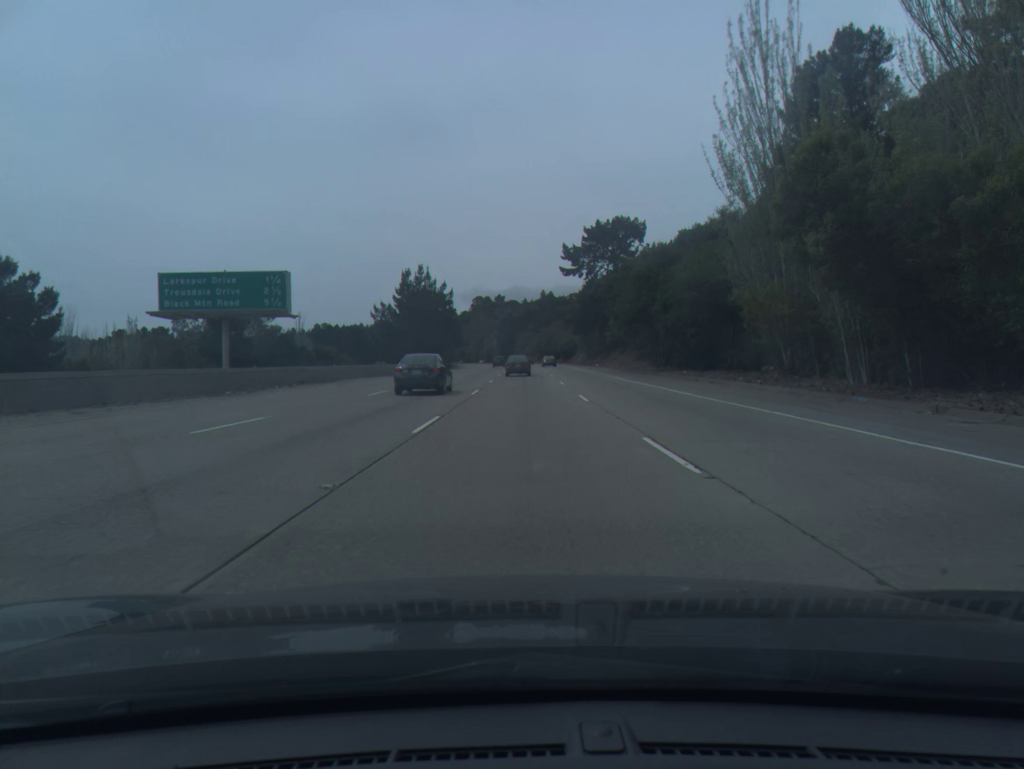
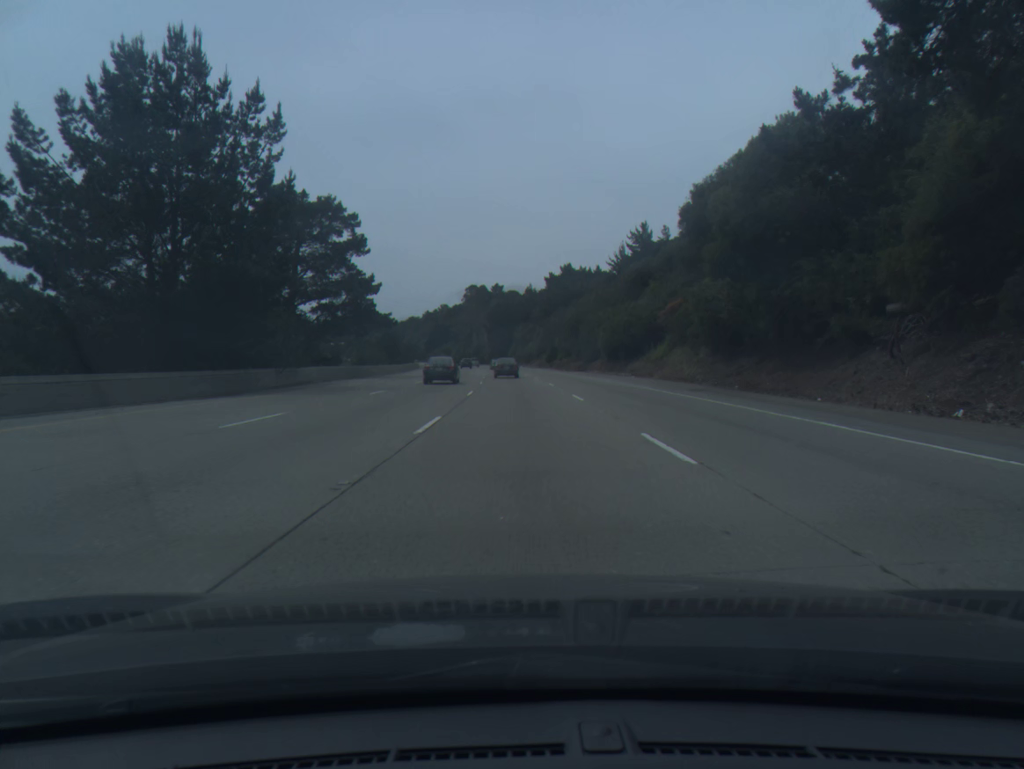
(+0.6, +87.6) m; 0°
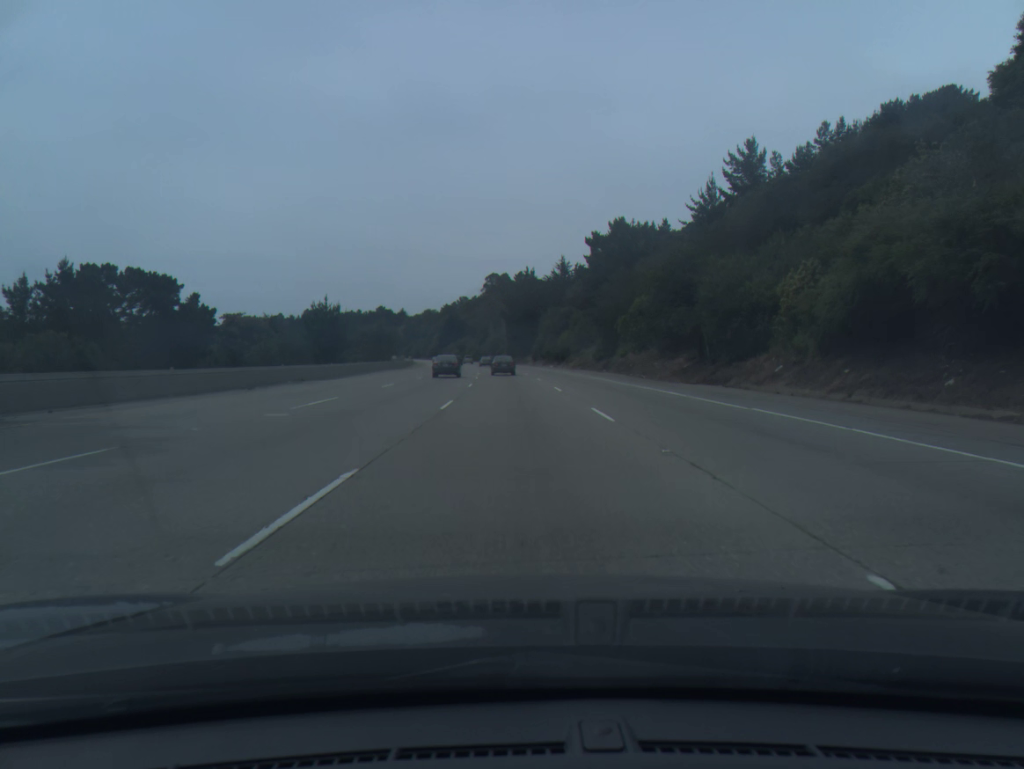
(-0.5, +52.3) m; -2°
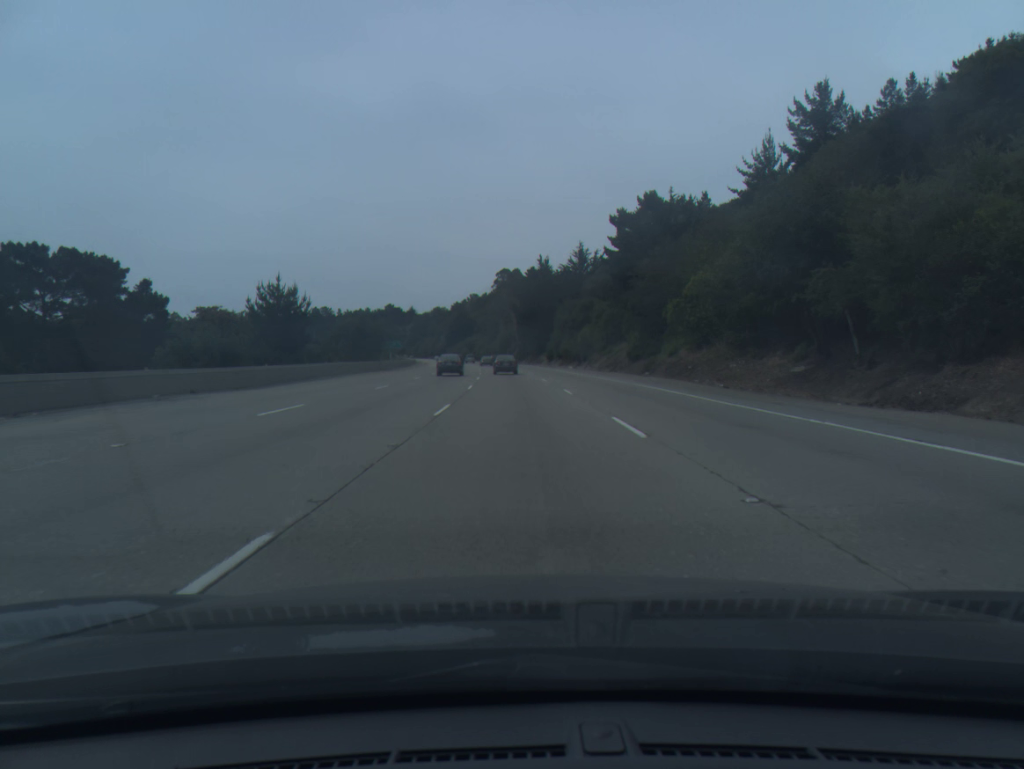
(-0.1, +17.5) m; -1°
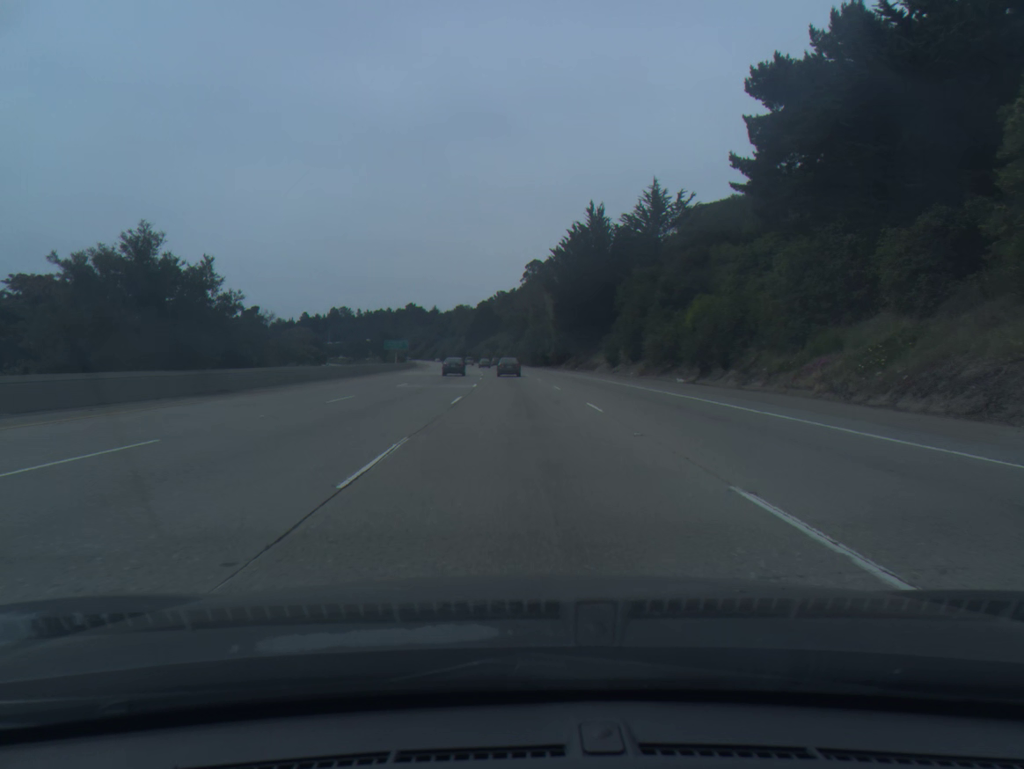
(-1.0, +52.5) m; -2°
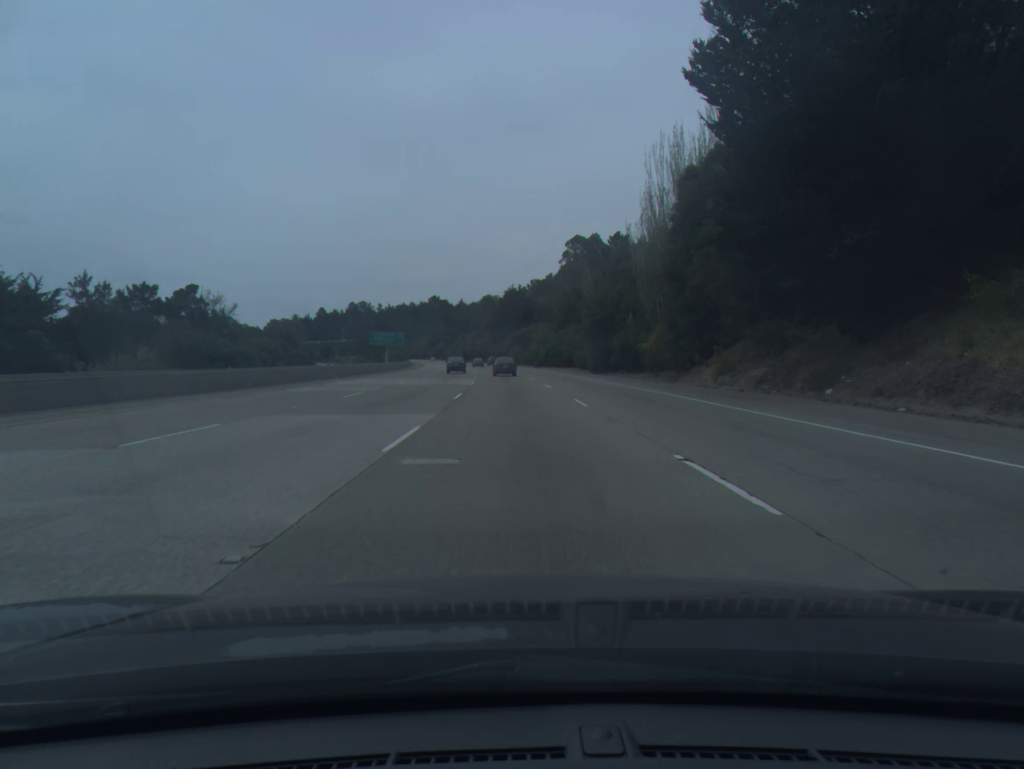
(-1.6, +70.2) m; -3°
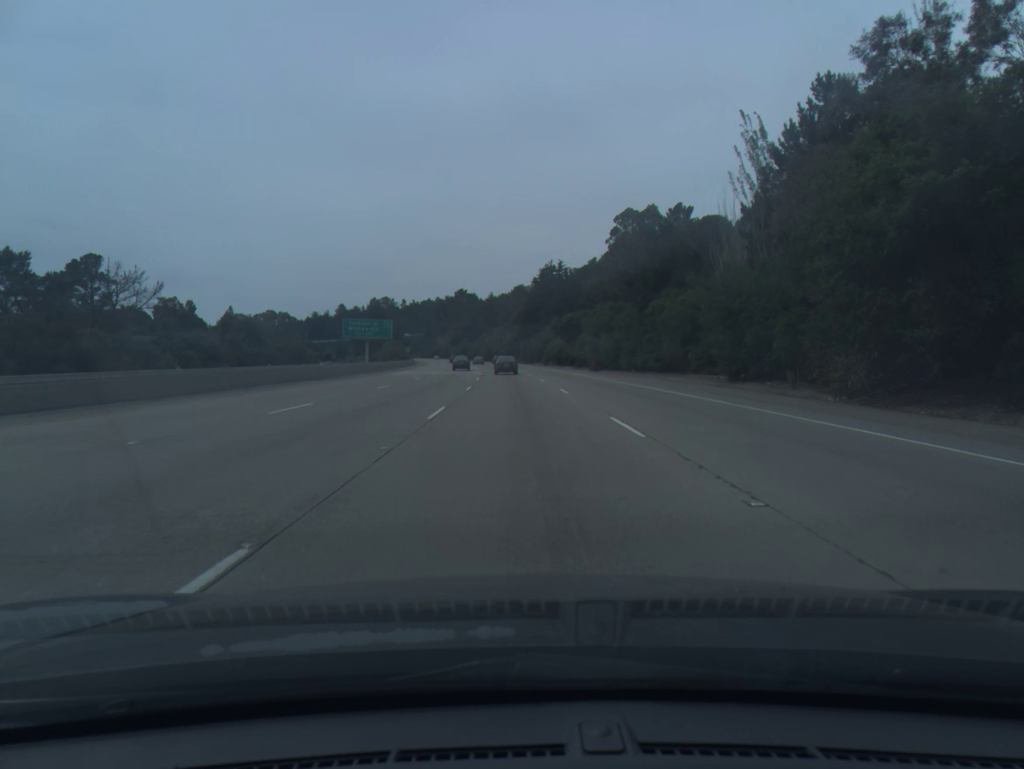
(-1.1, +52.7) m; -2°
